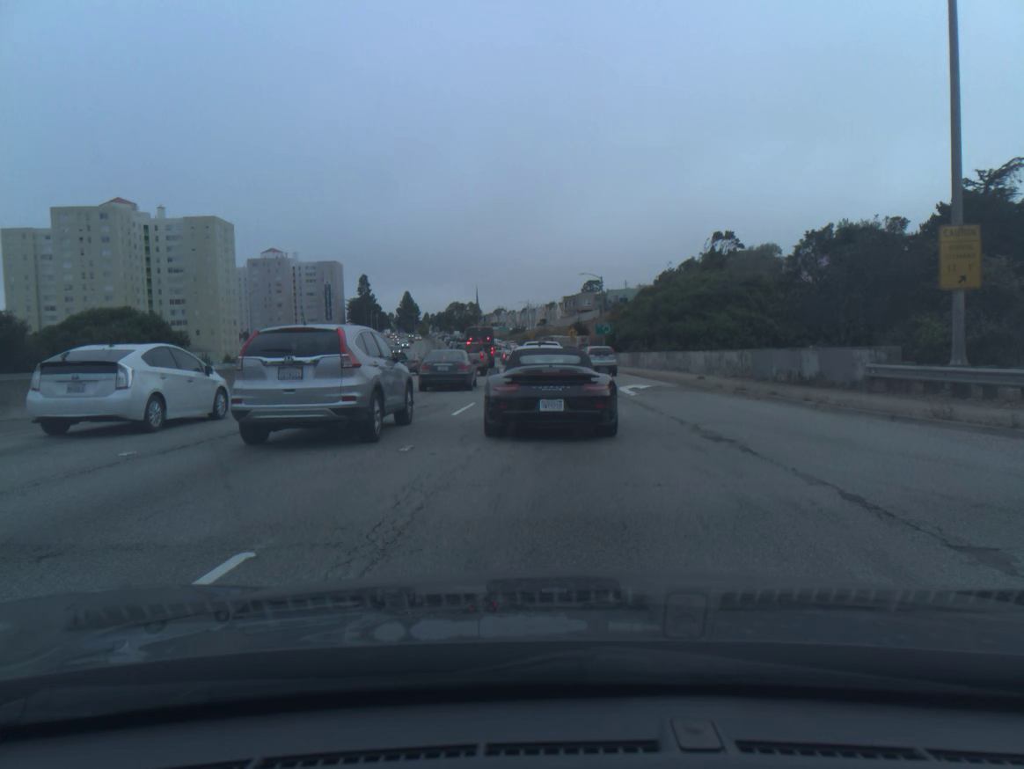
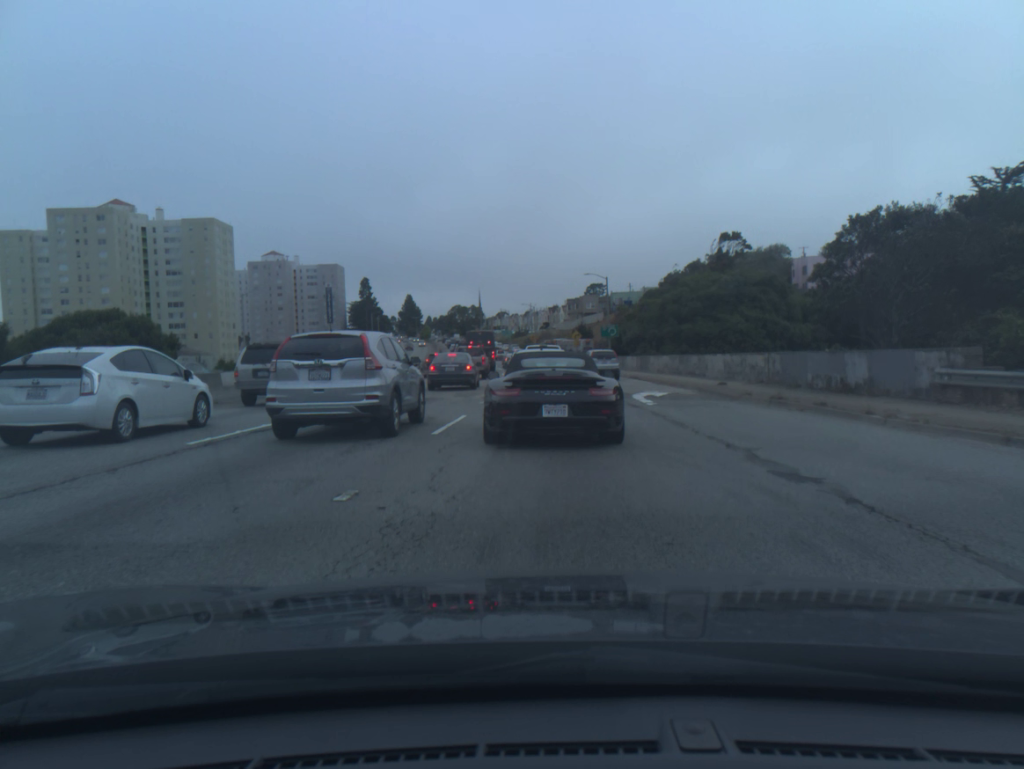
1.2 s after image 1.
(0.0, +3.2) m; 0°
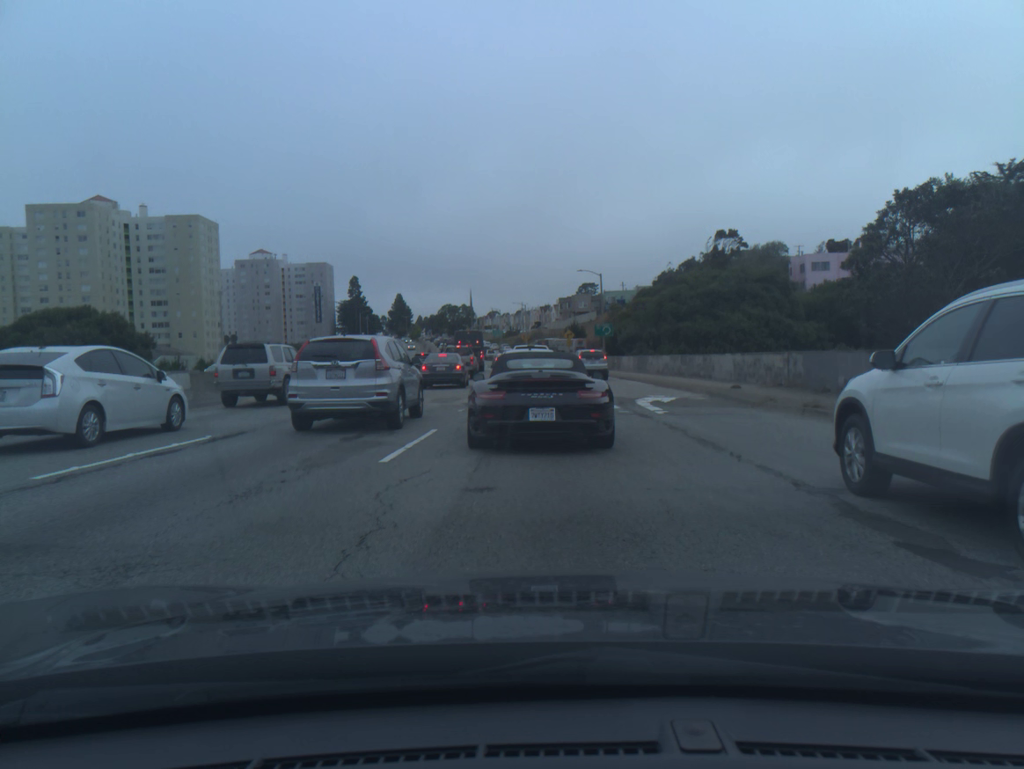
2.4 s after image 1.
(0.0, +3.2) m; +1°
